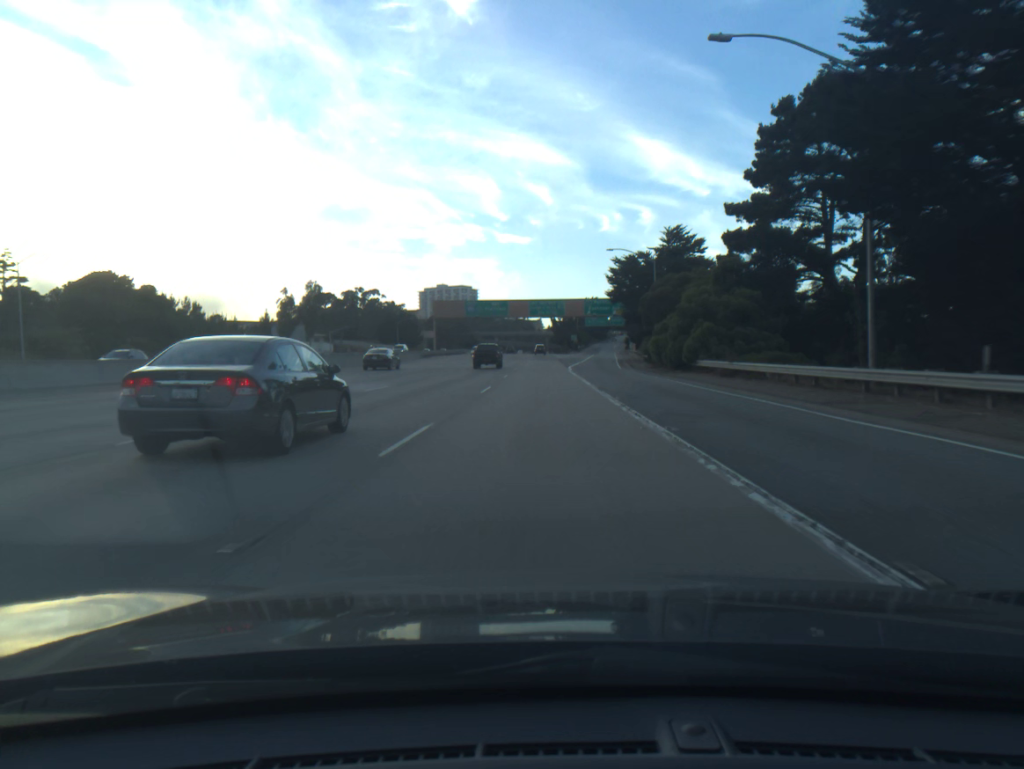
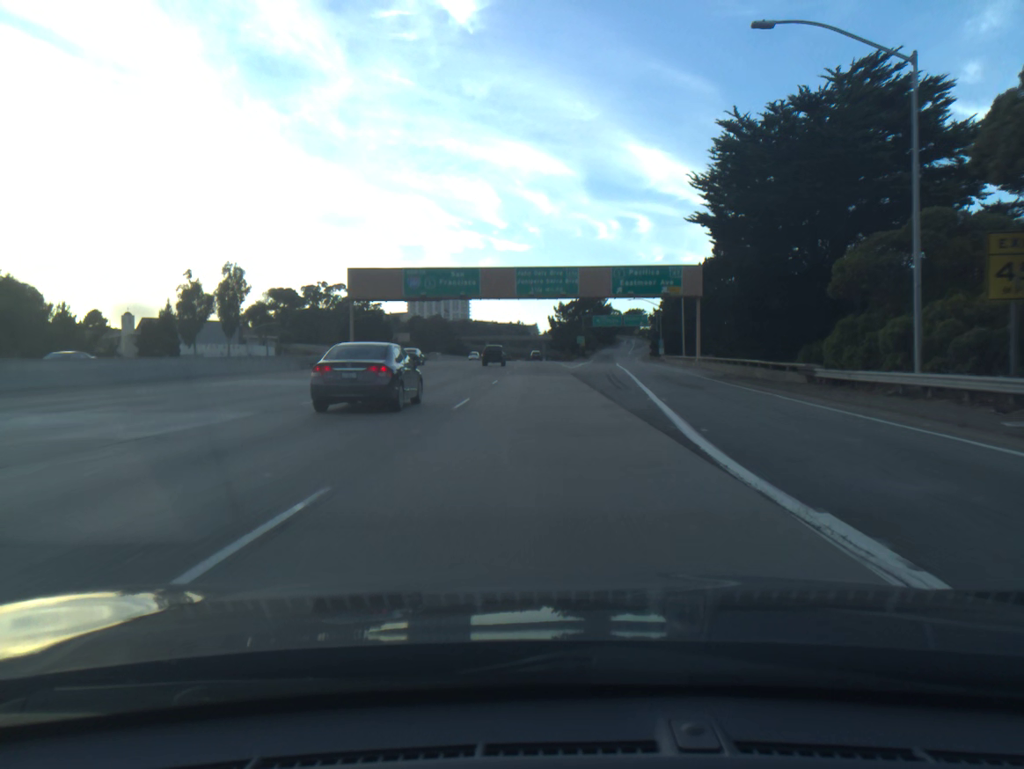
(0.0, +50.7) m; 0°
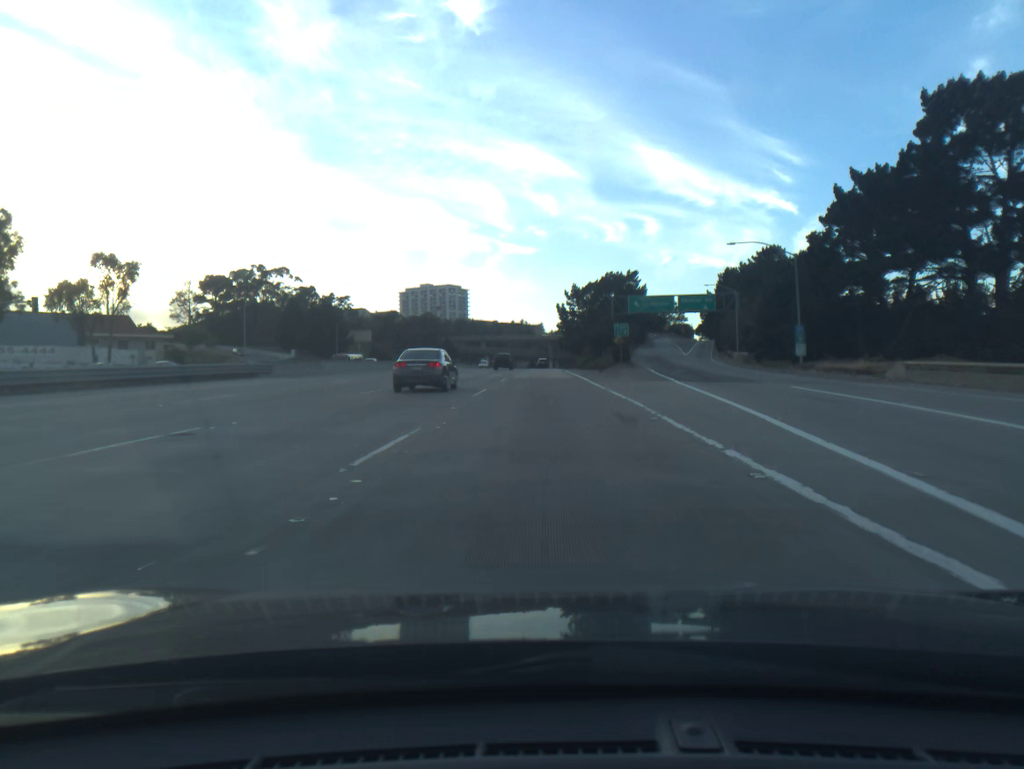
(+0.1, +67.1) m; 0°
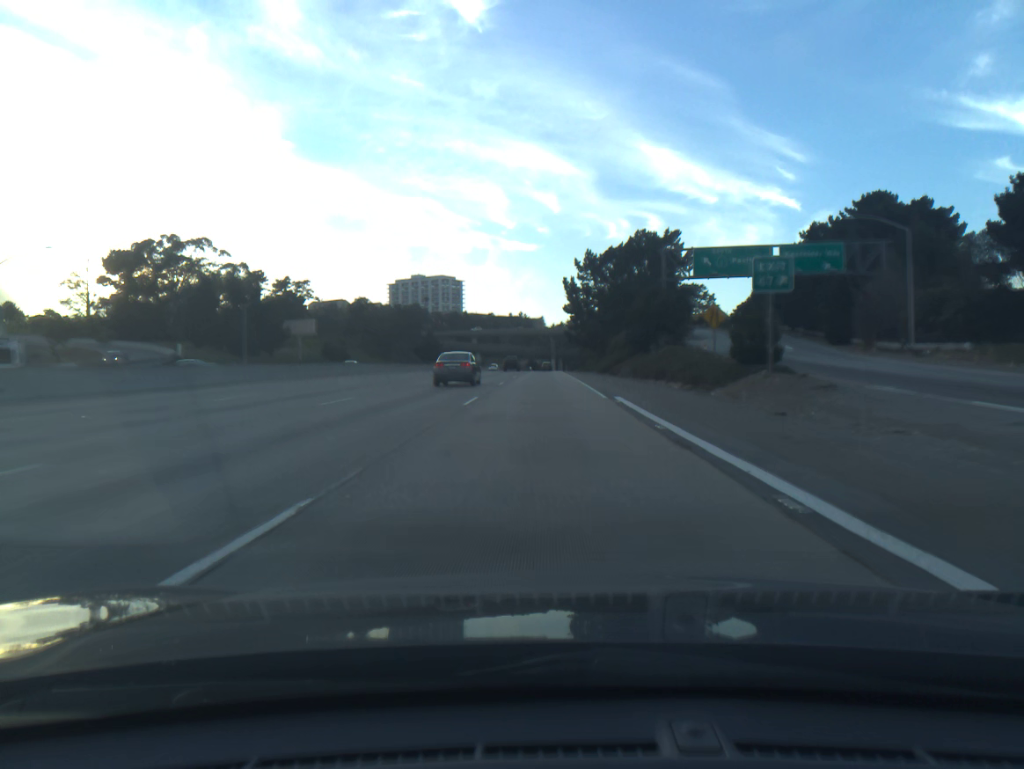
(0.0, +50.3) m; 0°
